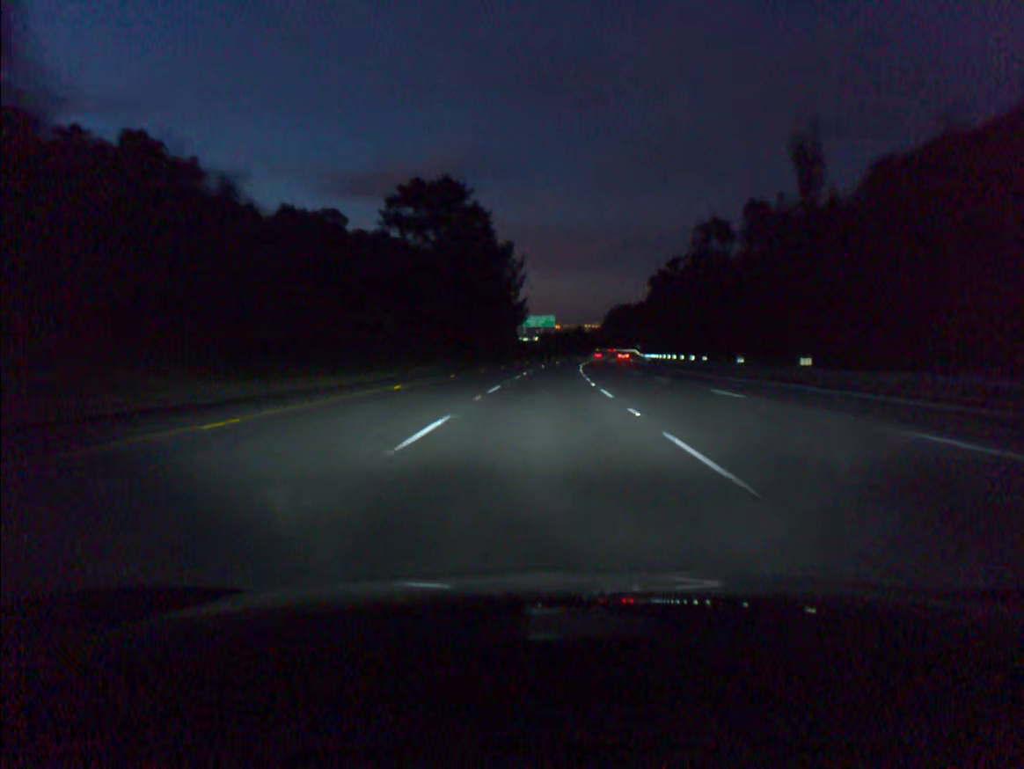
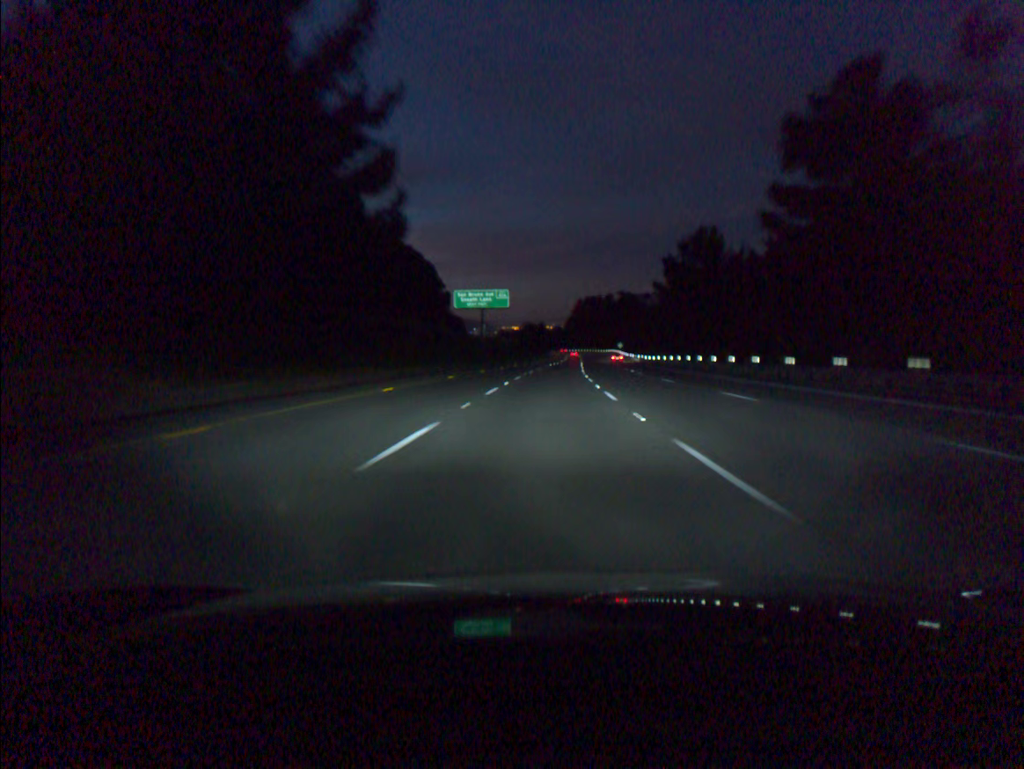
(+1.9, +74.1) m; +3°
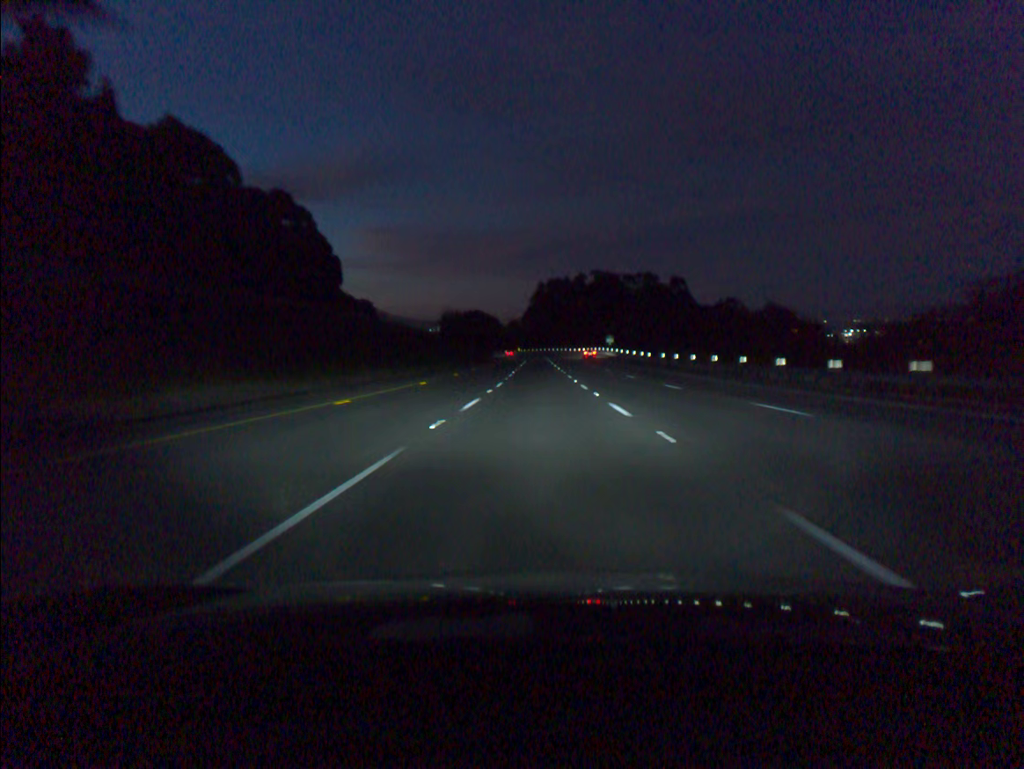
(+2.9, +92.6) m; +3°
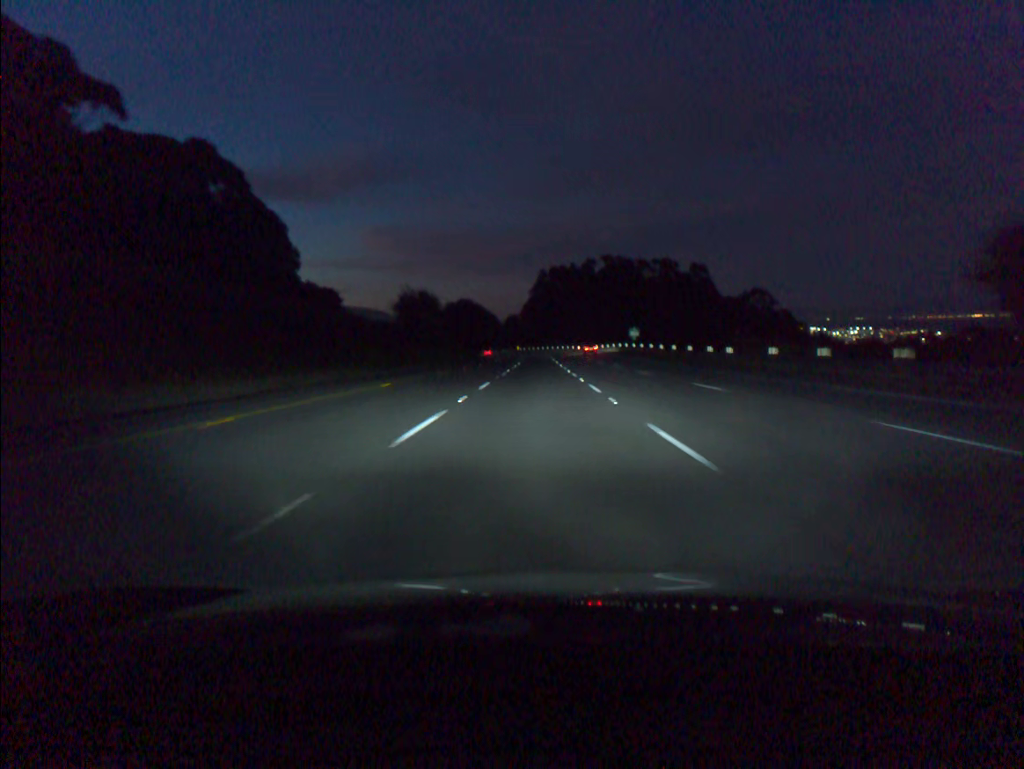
(0.0, +37.1) m; 0°
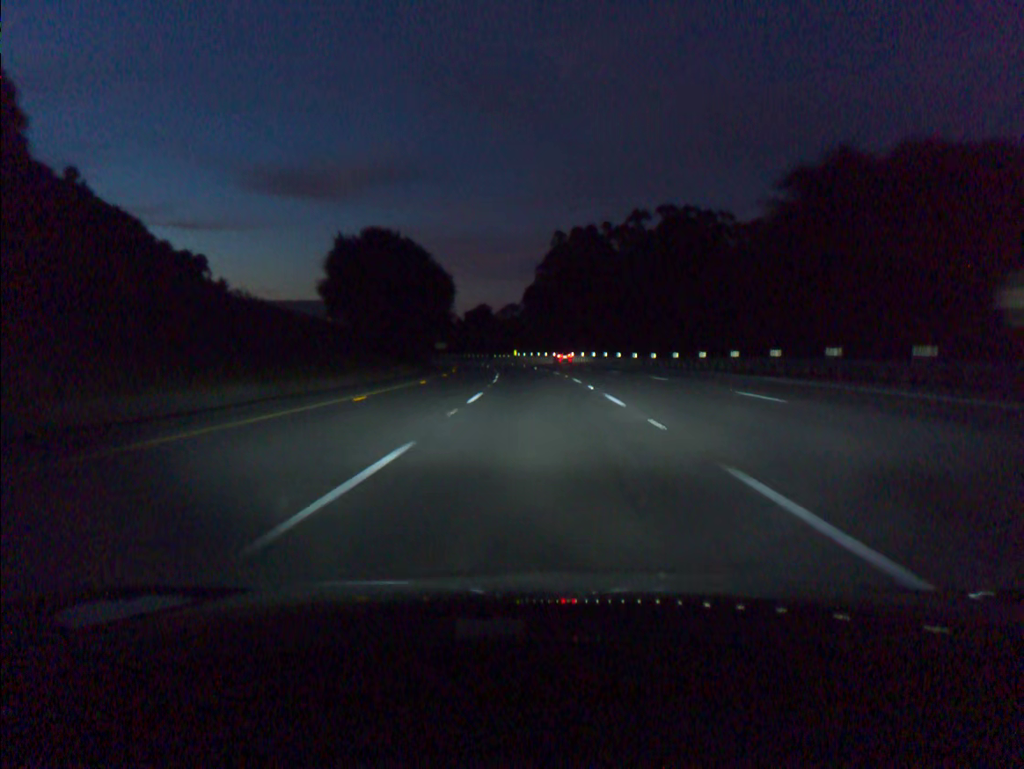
(-0.6, +92.4) m; -1°
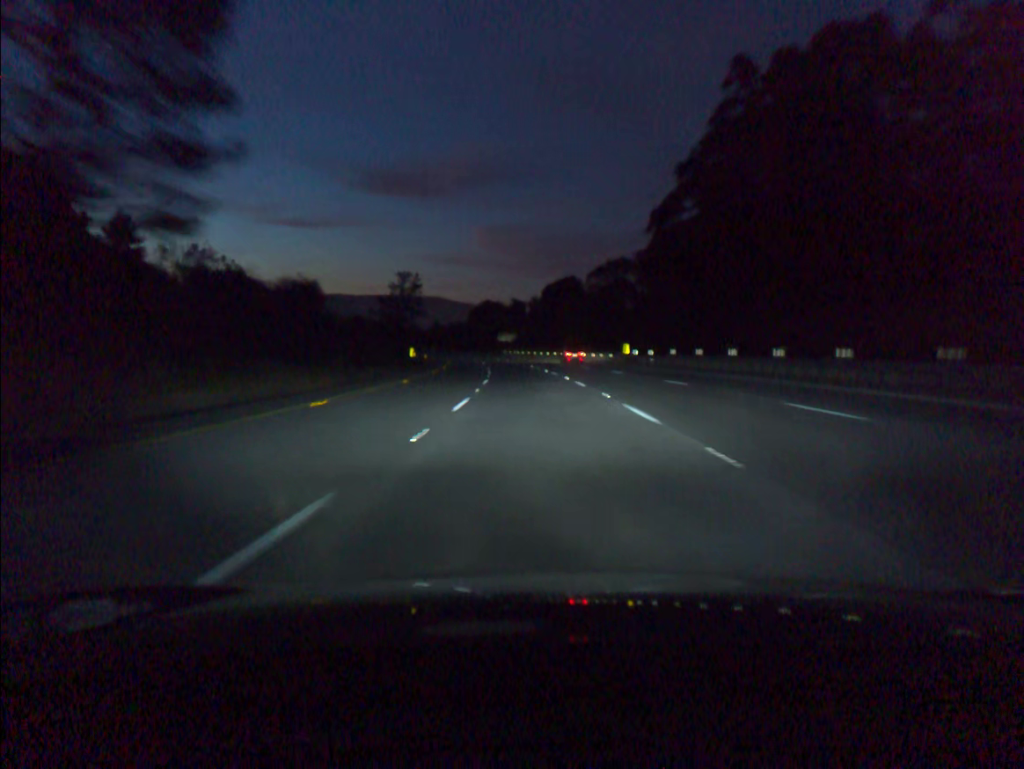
(-4.5, +91.9) m; -7°
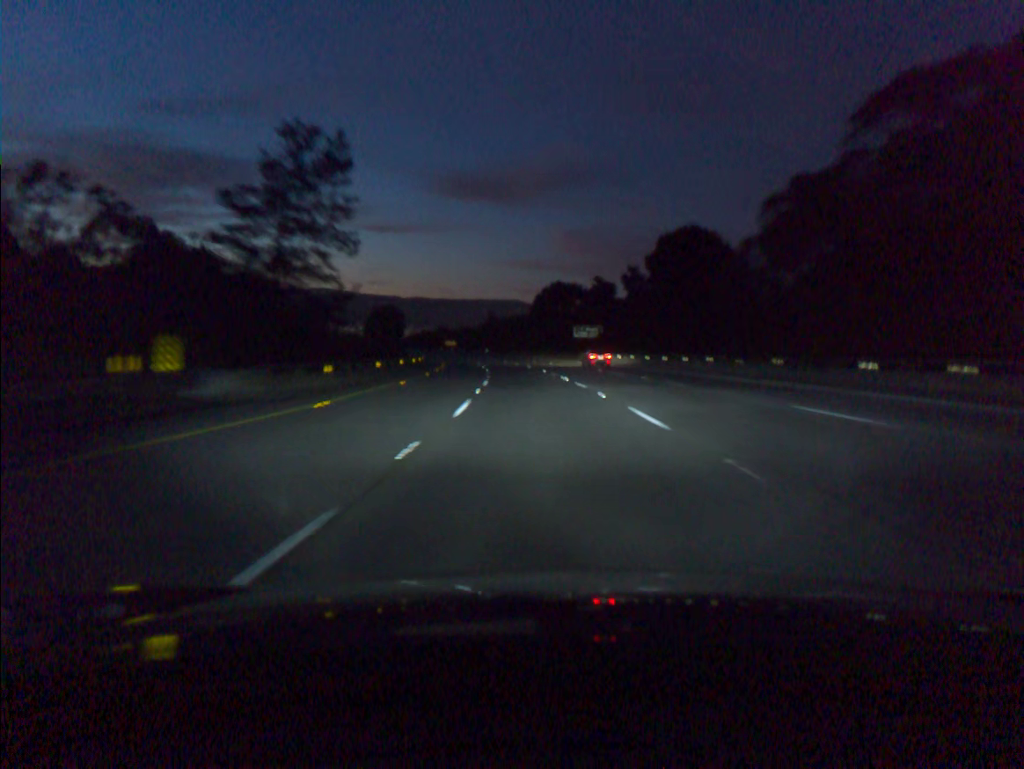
(-3.5, +73.4) m; -6°
